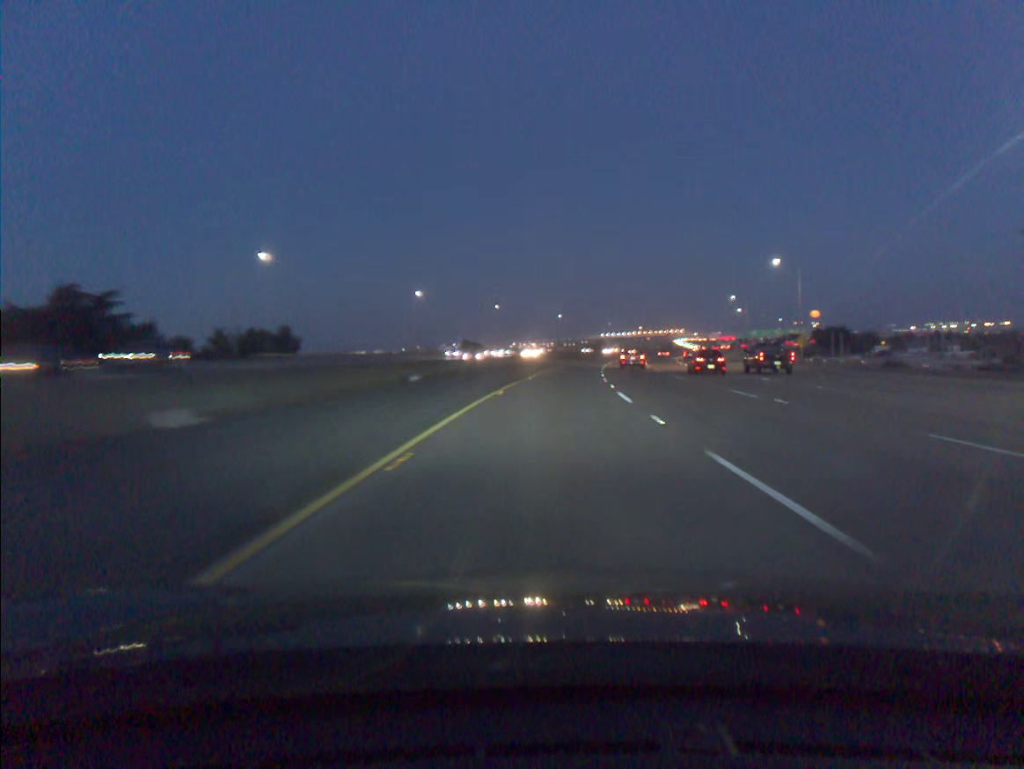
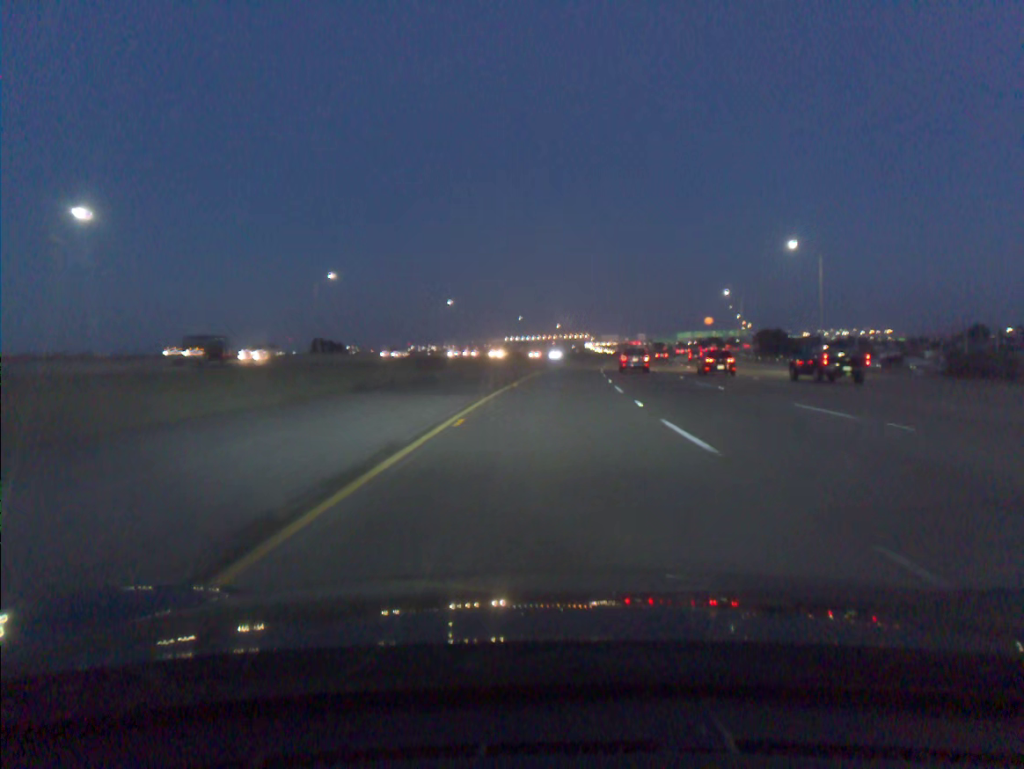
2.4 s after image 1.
(+4.9, +81.9) m; +7°
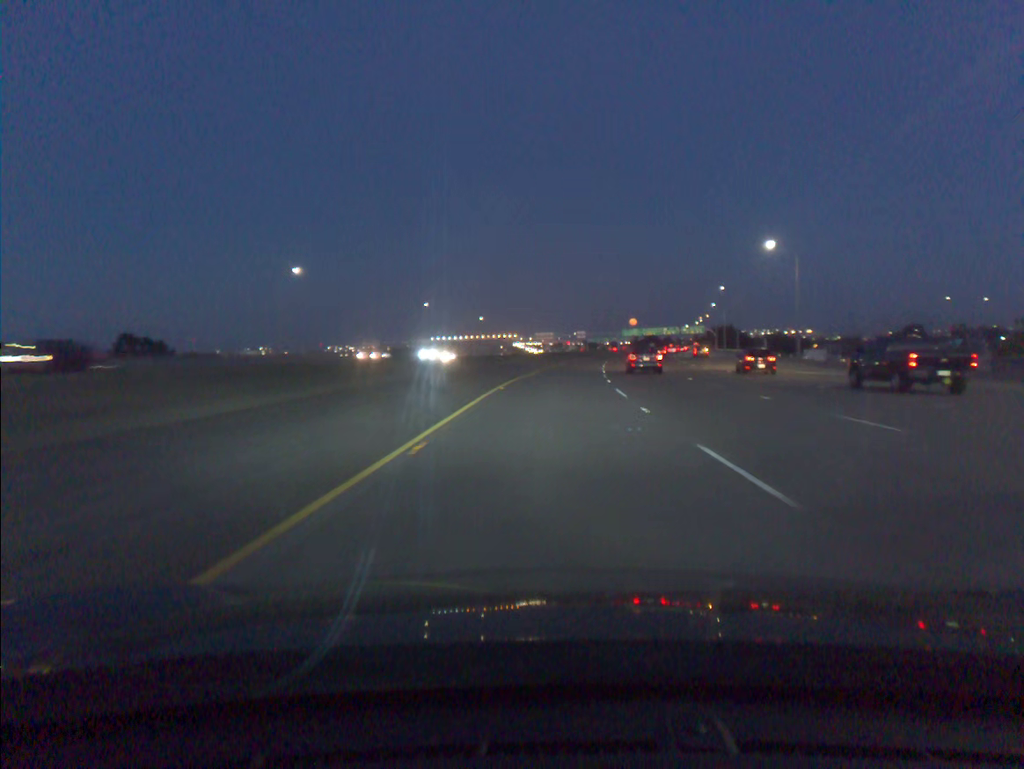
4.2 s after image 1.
(+2.9, +61.4) m; +5°
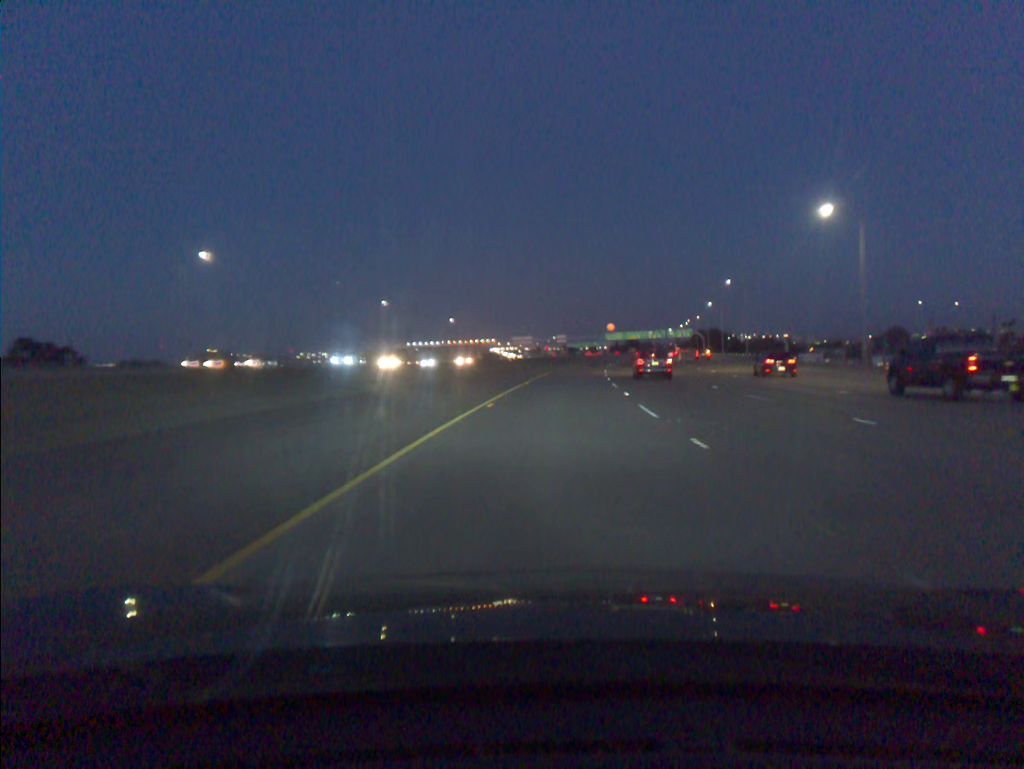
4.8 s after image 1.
(+0.3, +20.5) m; +2°
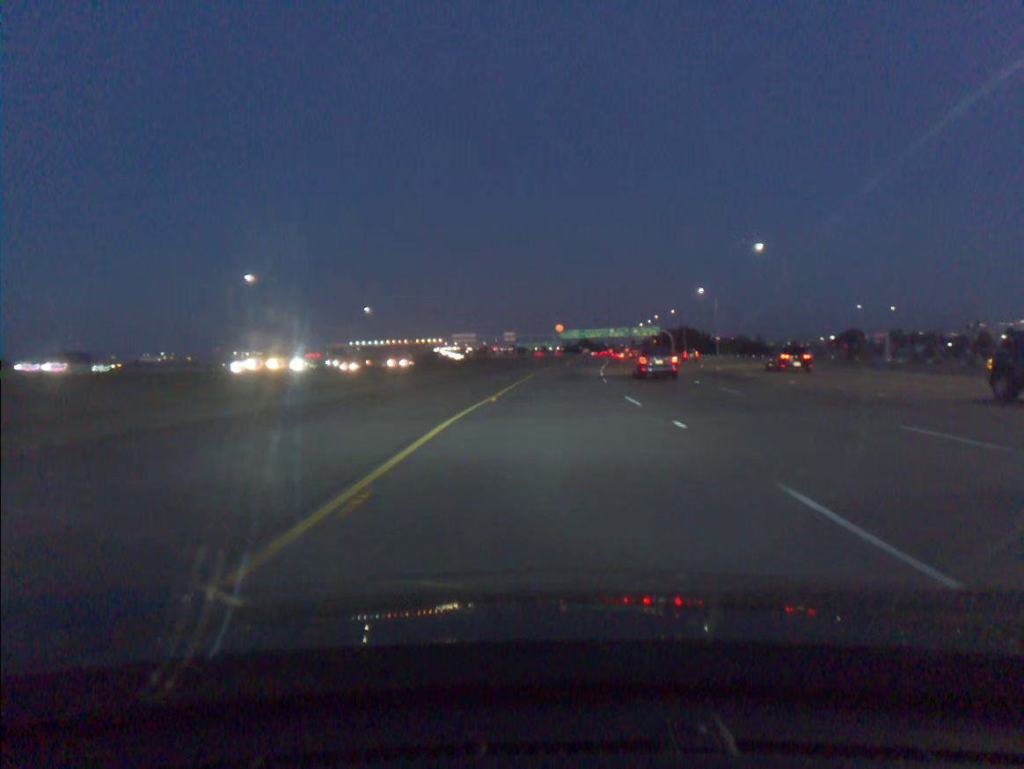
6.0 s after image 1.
(+1.3, +40.9) m; +4°
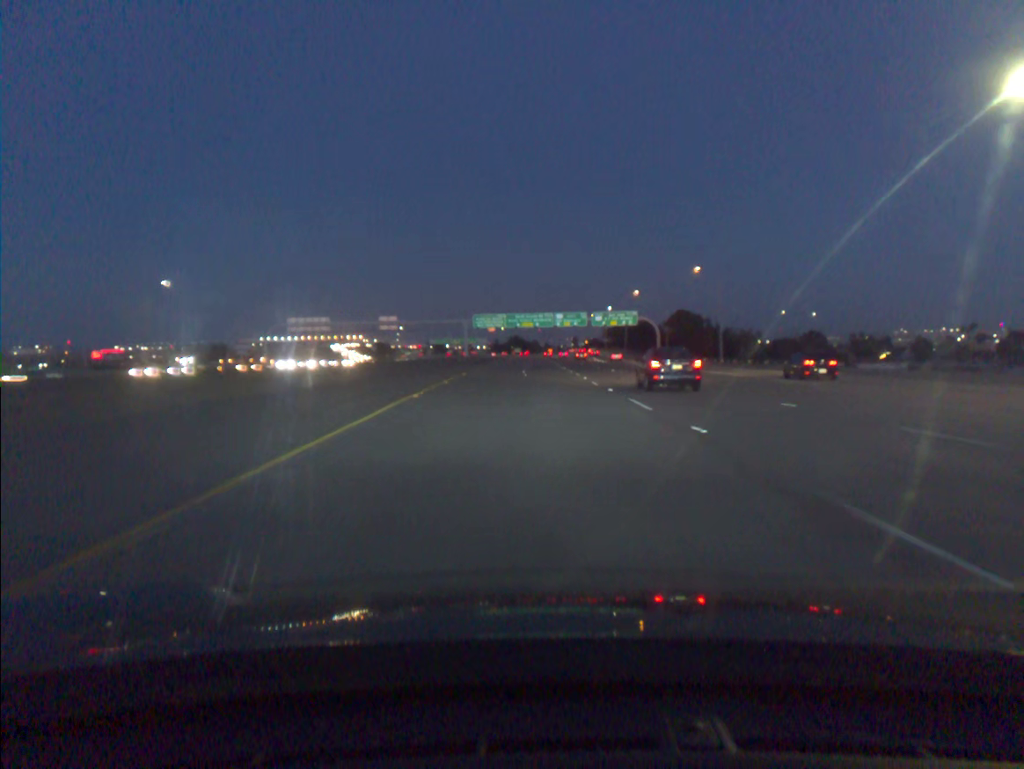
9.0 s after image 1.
(+6.2, +102.2) m; +5°
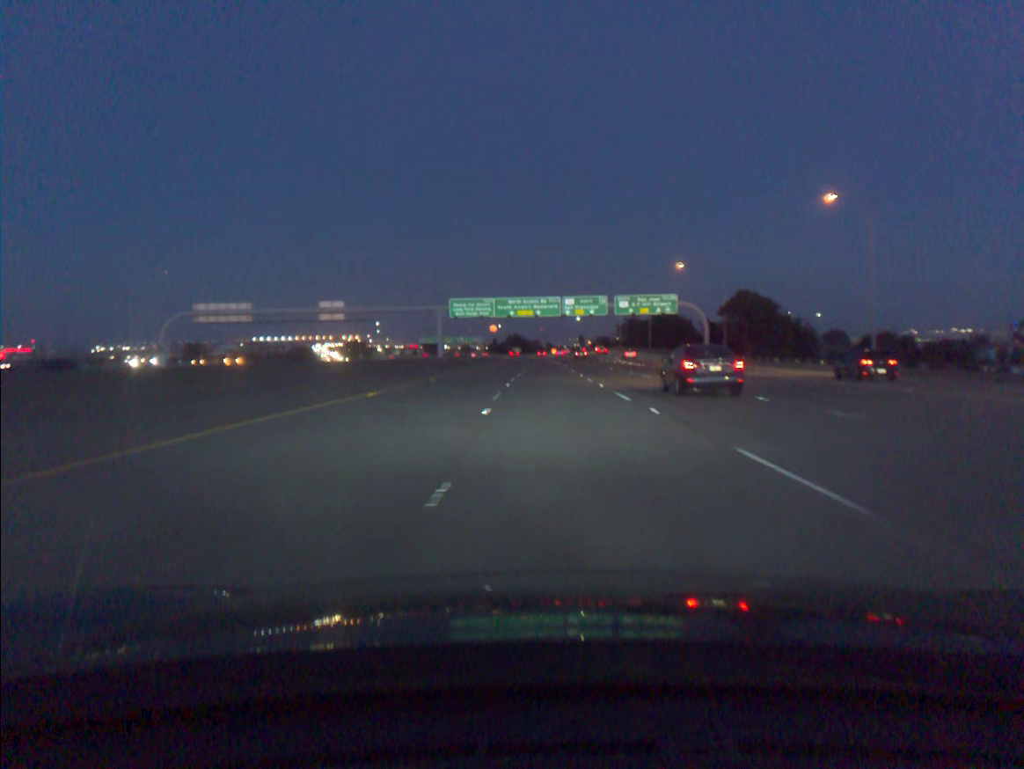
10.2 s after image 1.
(-0.2, +41.0) m; 0°
